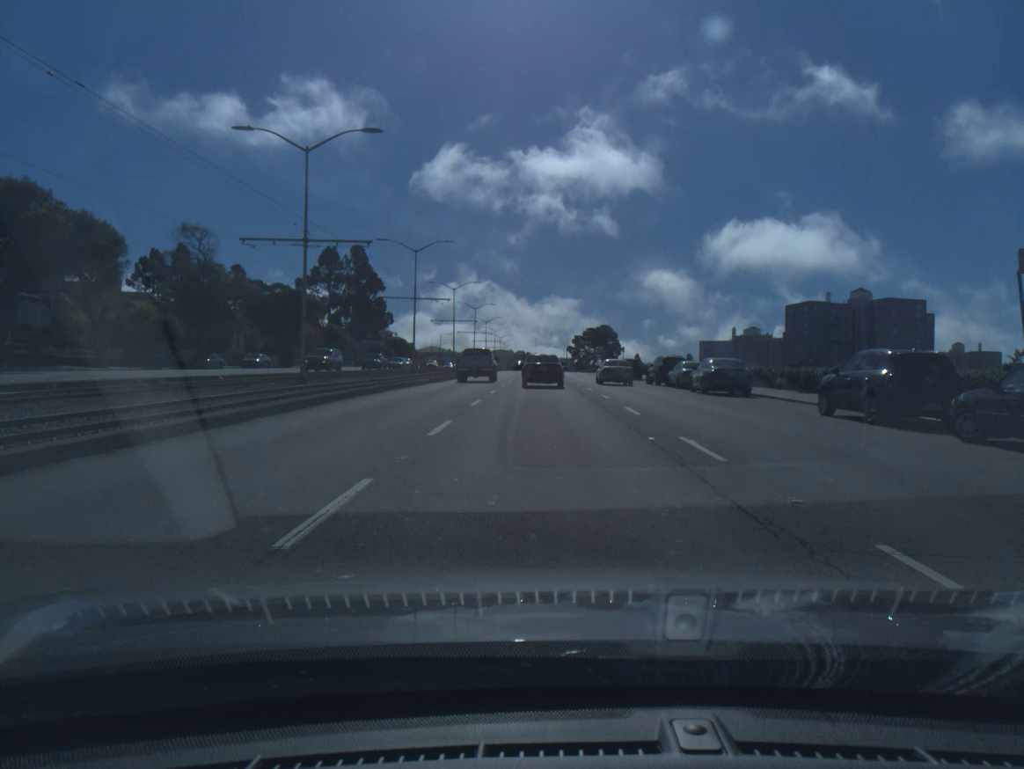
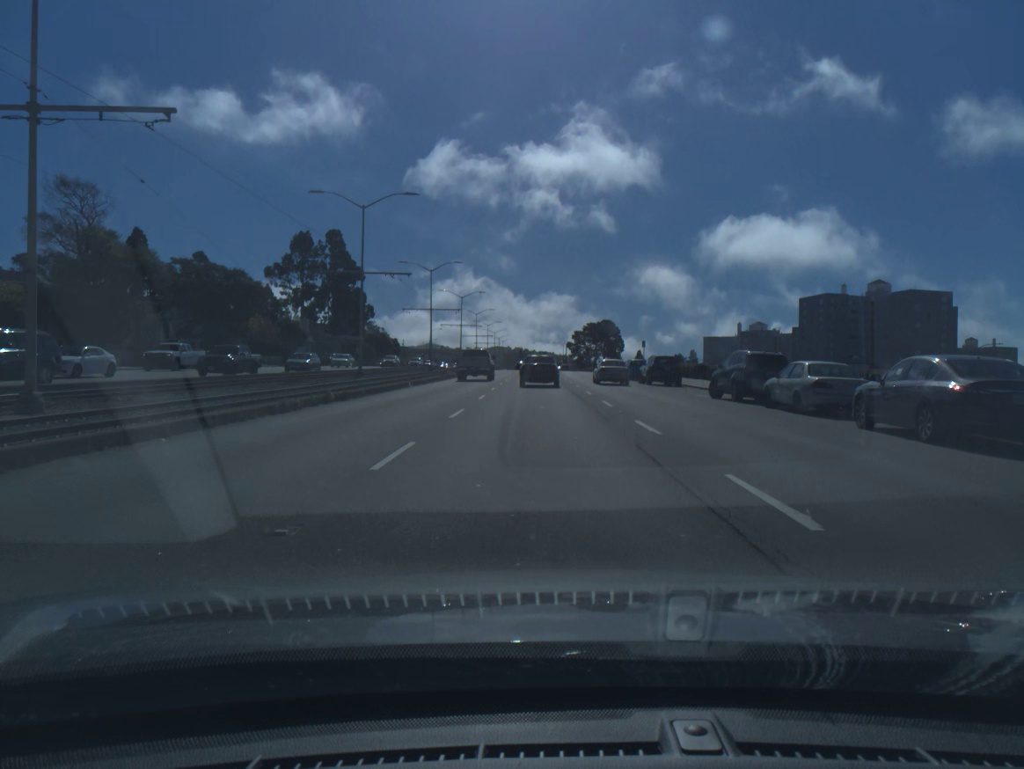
(0.0, +18.2) m; 0°
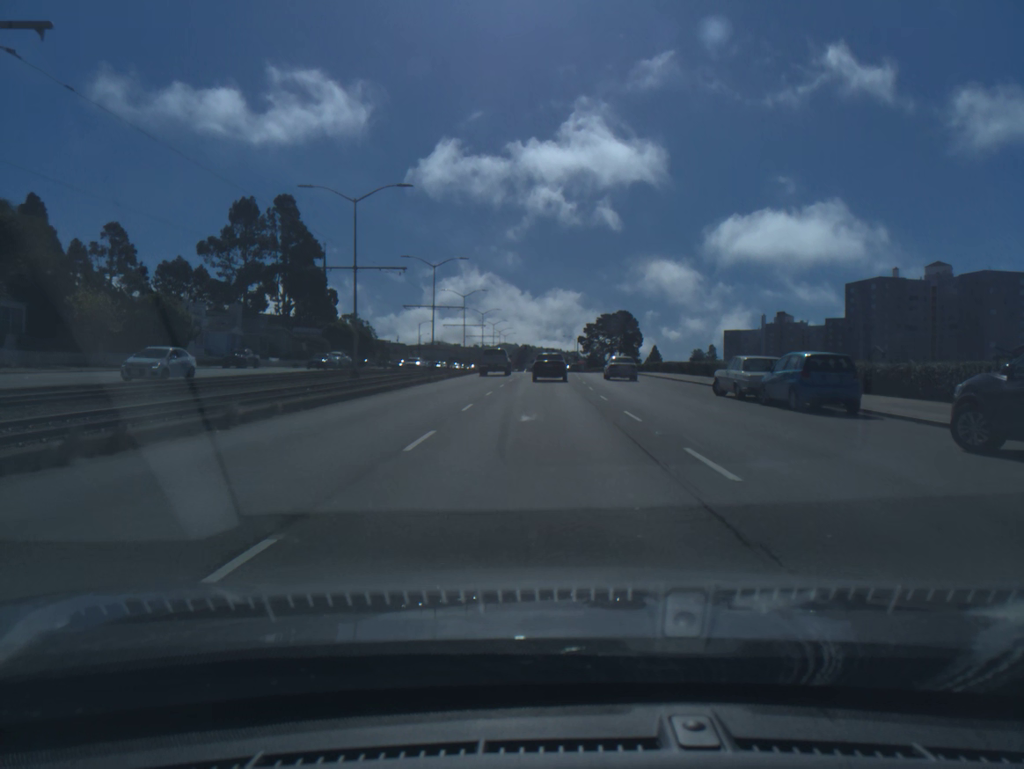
(-0.2, +35.1) m; 0°
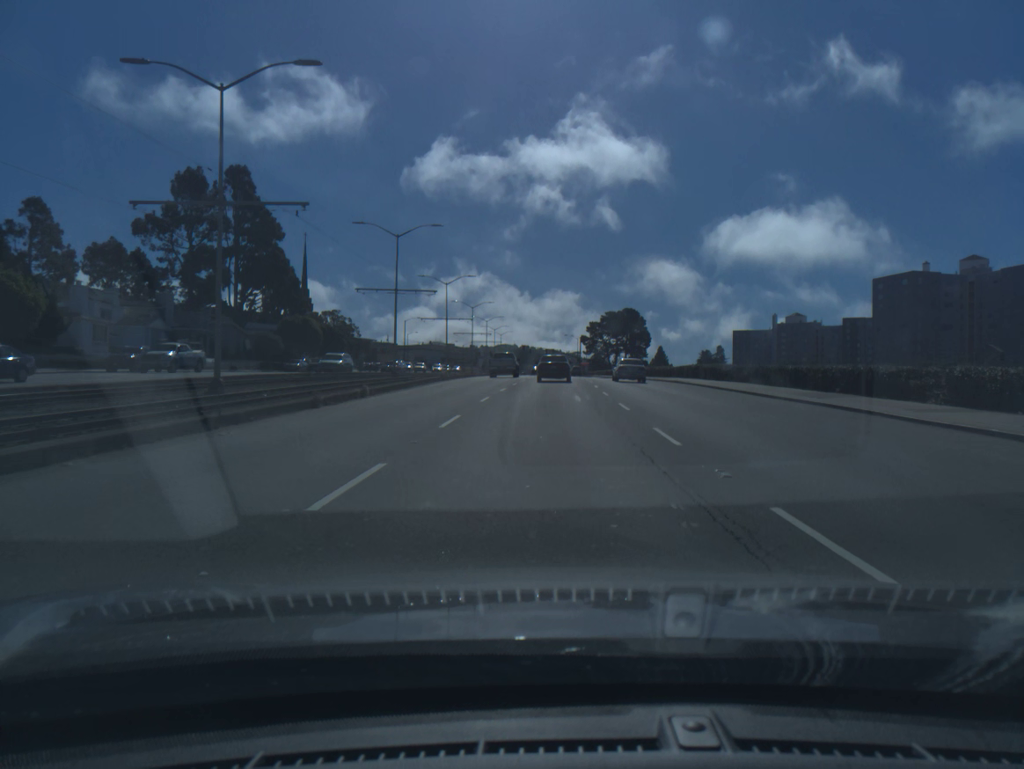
(0.0, +18.6) m; 0°
